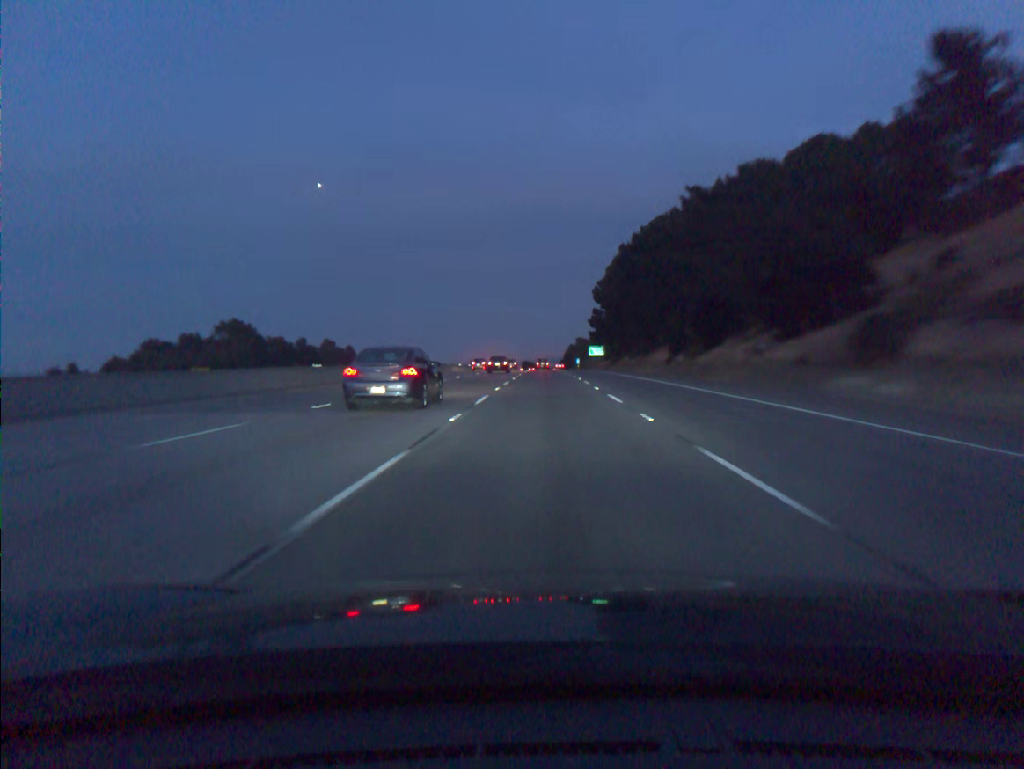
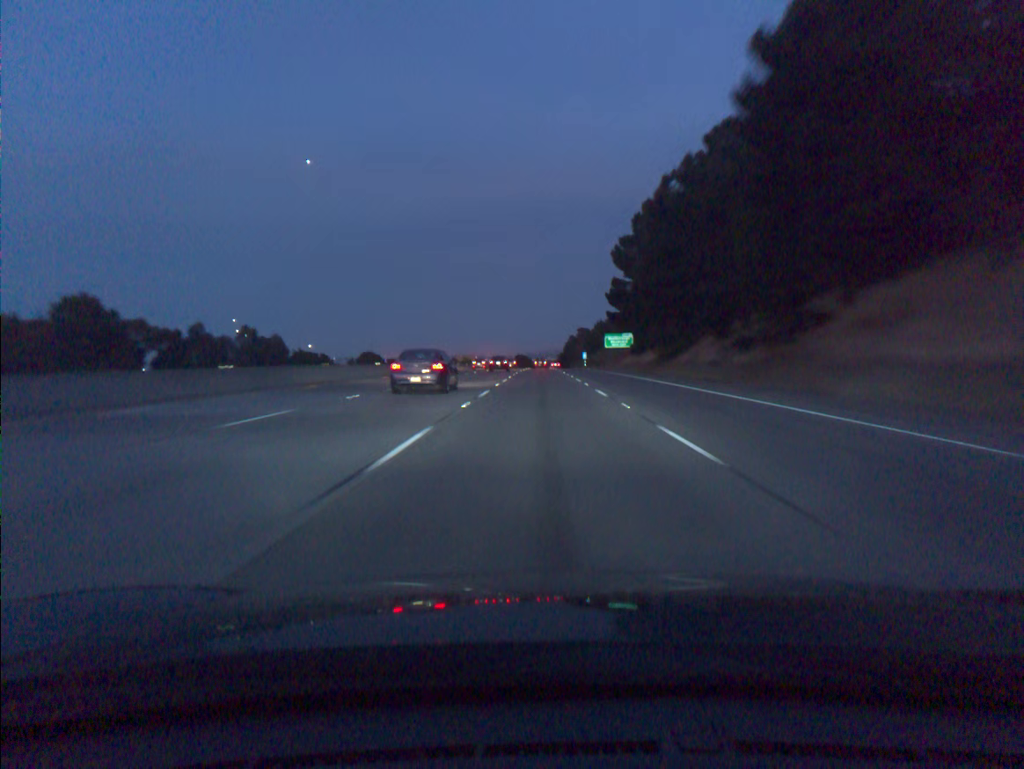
(+0.2, +55.5) m; 0°
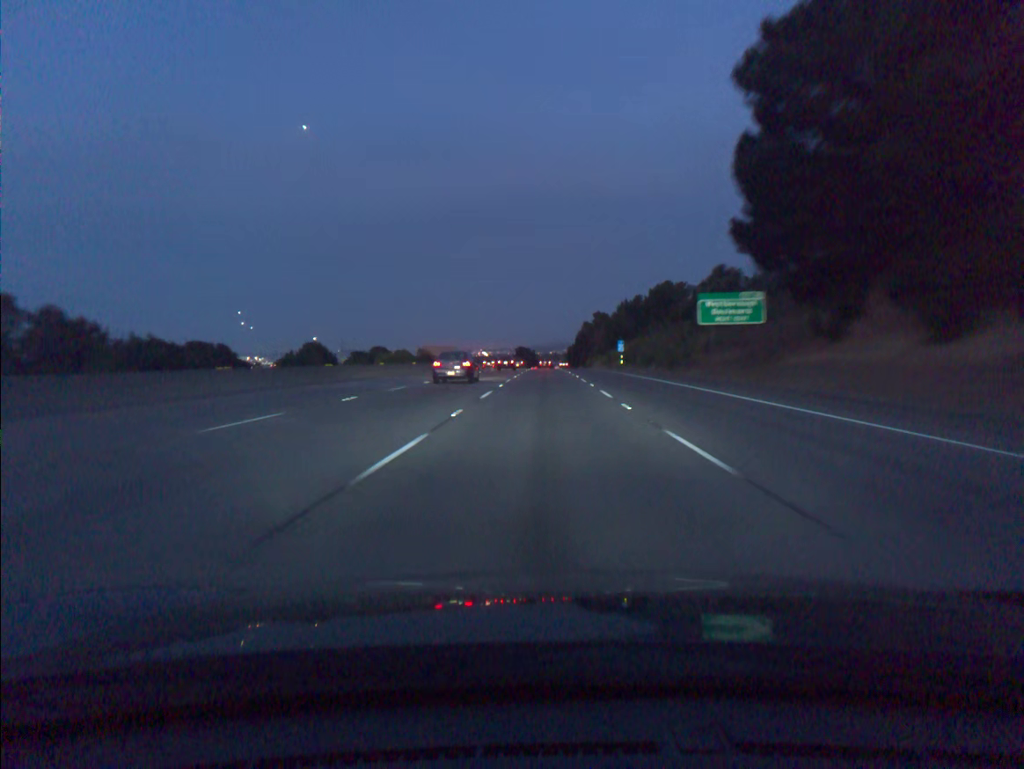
(-0.2, +73.9) m; 0°
